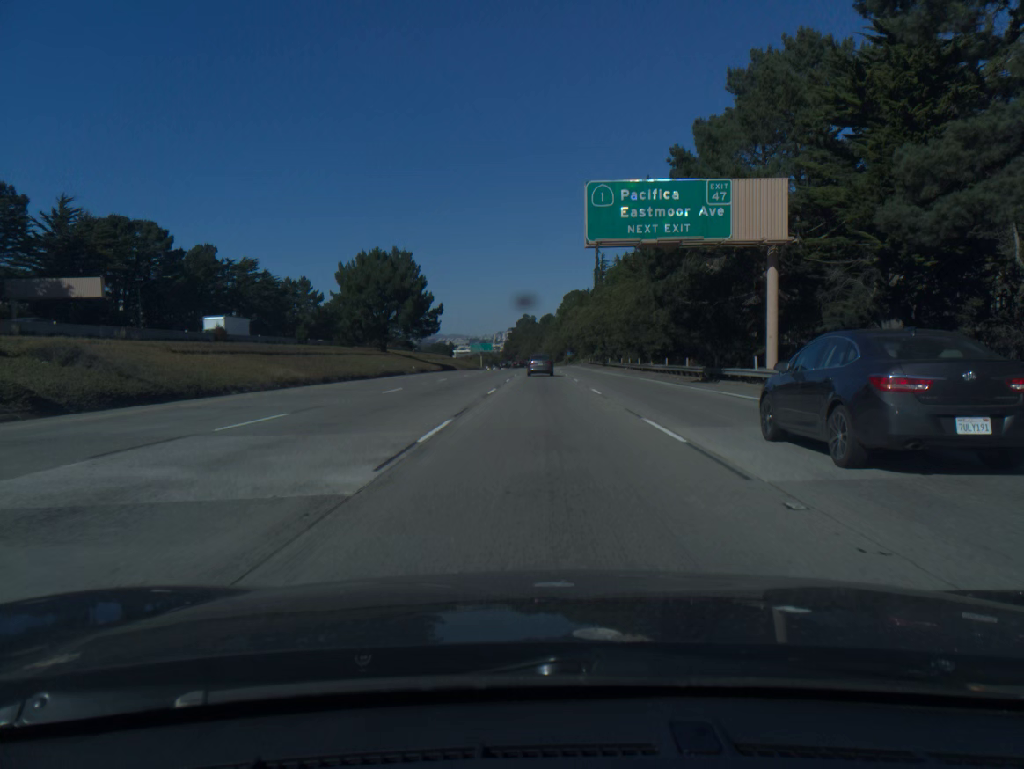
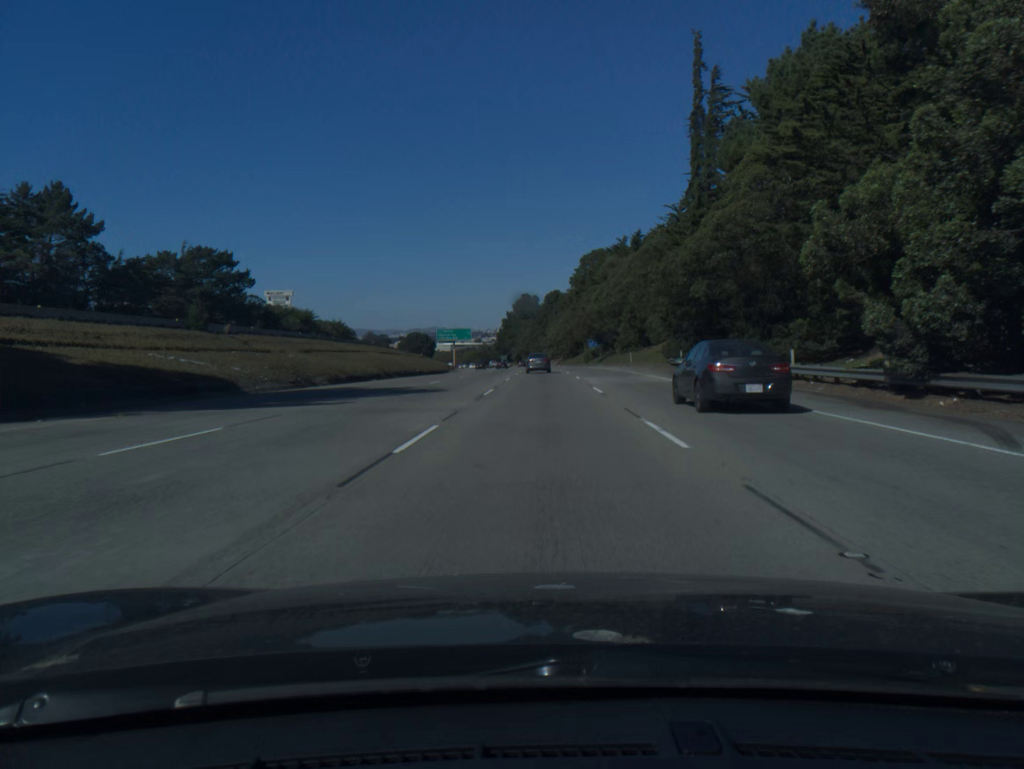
(-0.1, +88.8) m; 0°
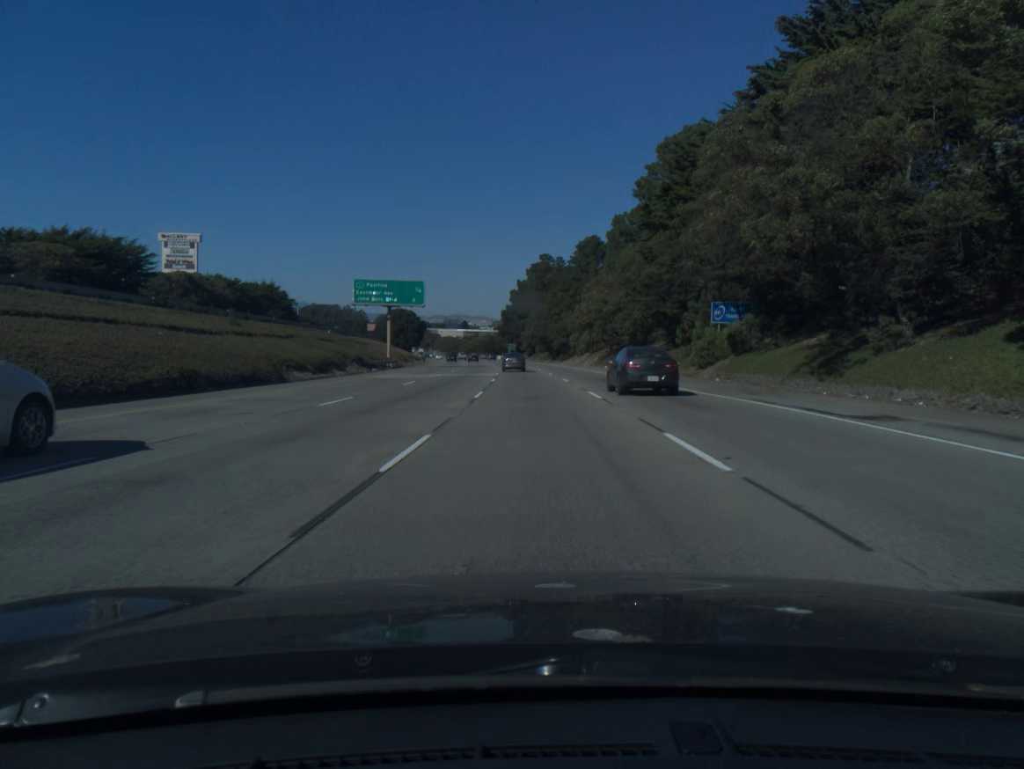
(-0.7, +89.4) m; -1°
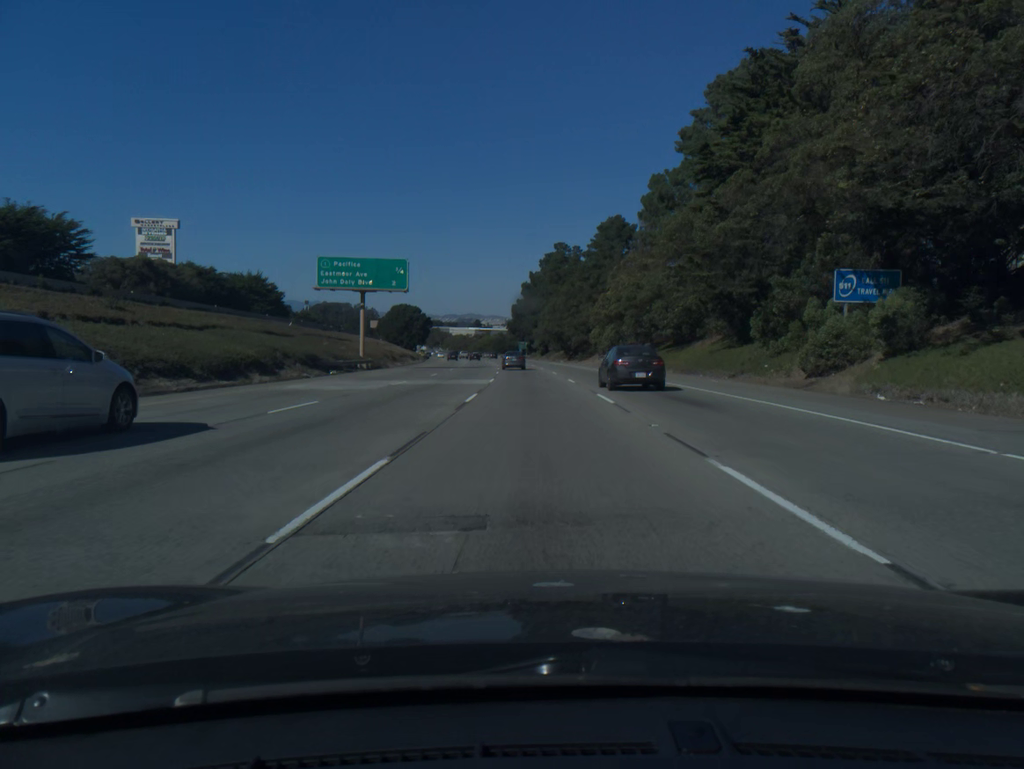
(-0.1, +18.0) m; -1°
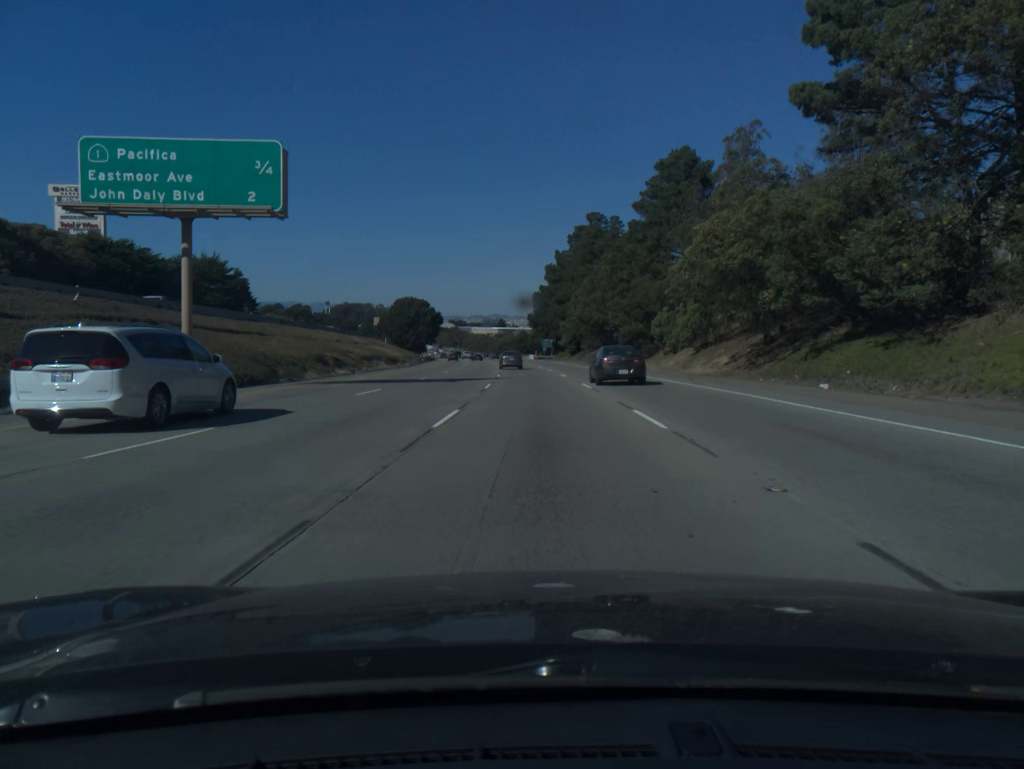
(-0.6, +36.2) m; -2°
